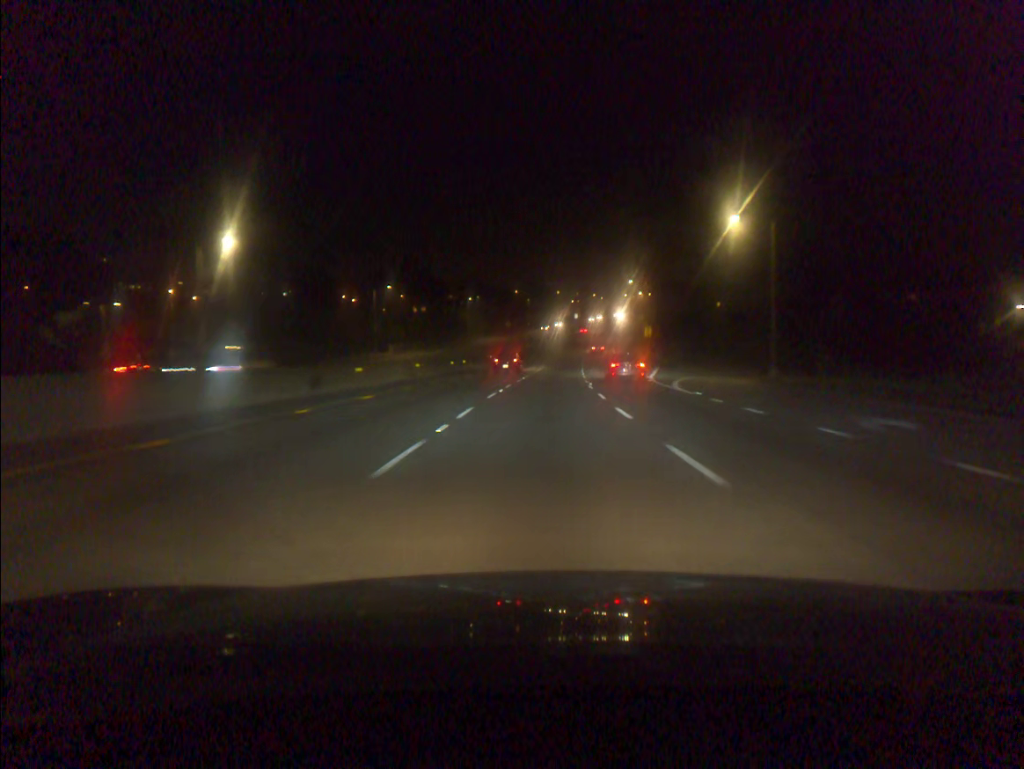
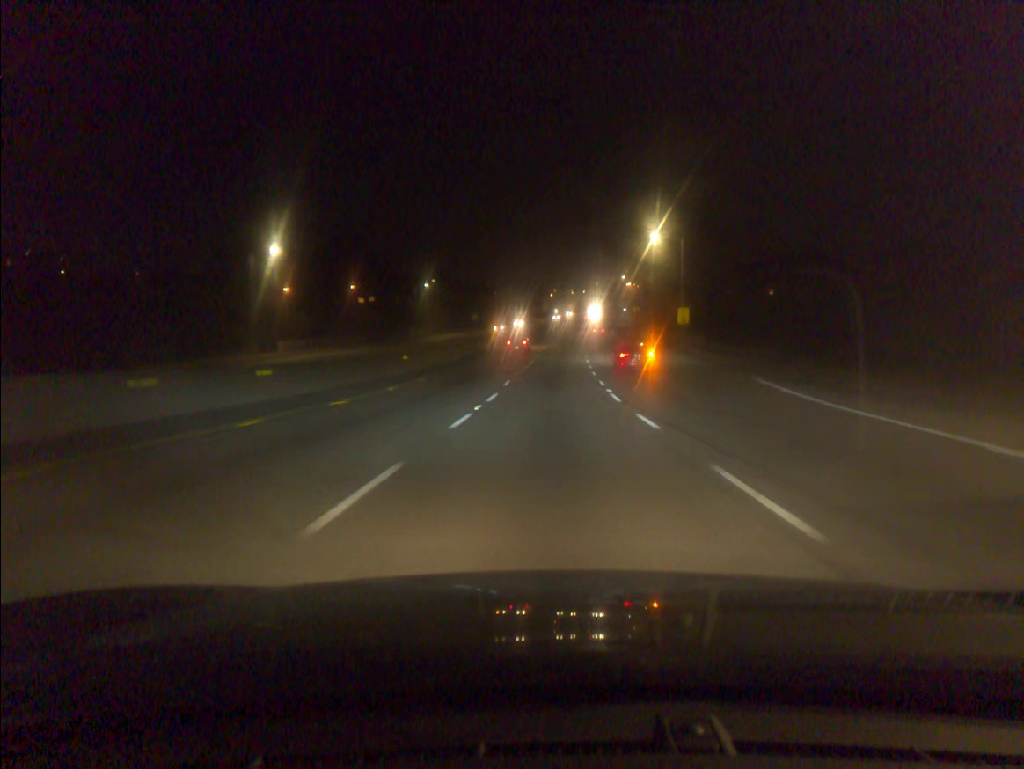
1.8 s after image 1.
(+0.5, +39.2) m; +2°
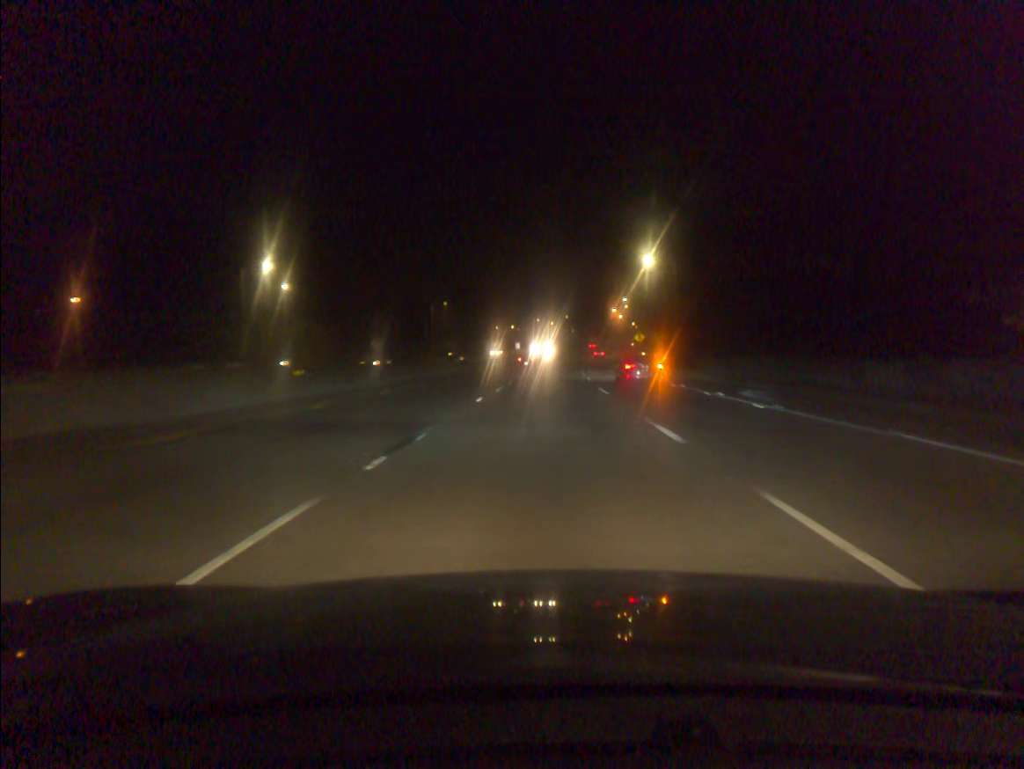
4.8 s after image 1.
(+2.0, +68.0) m; +3°
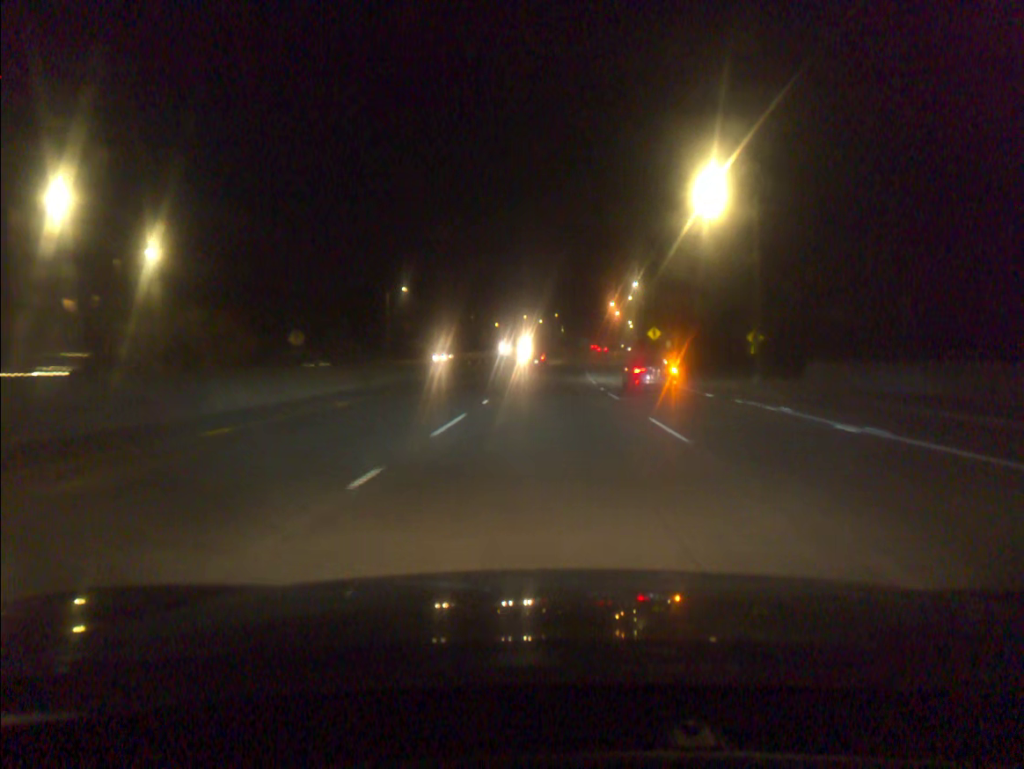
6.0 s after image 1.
(+0.2, +28.1) m; +1°
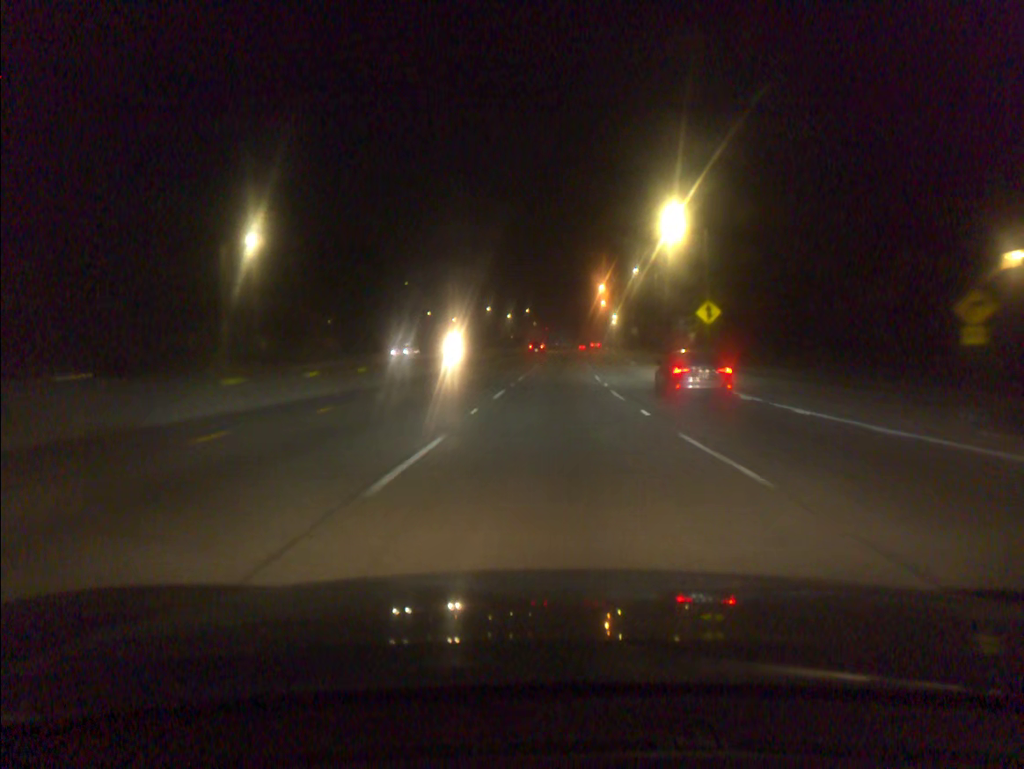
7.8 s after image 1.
(+0.8, +43.5) m; +2°
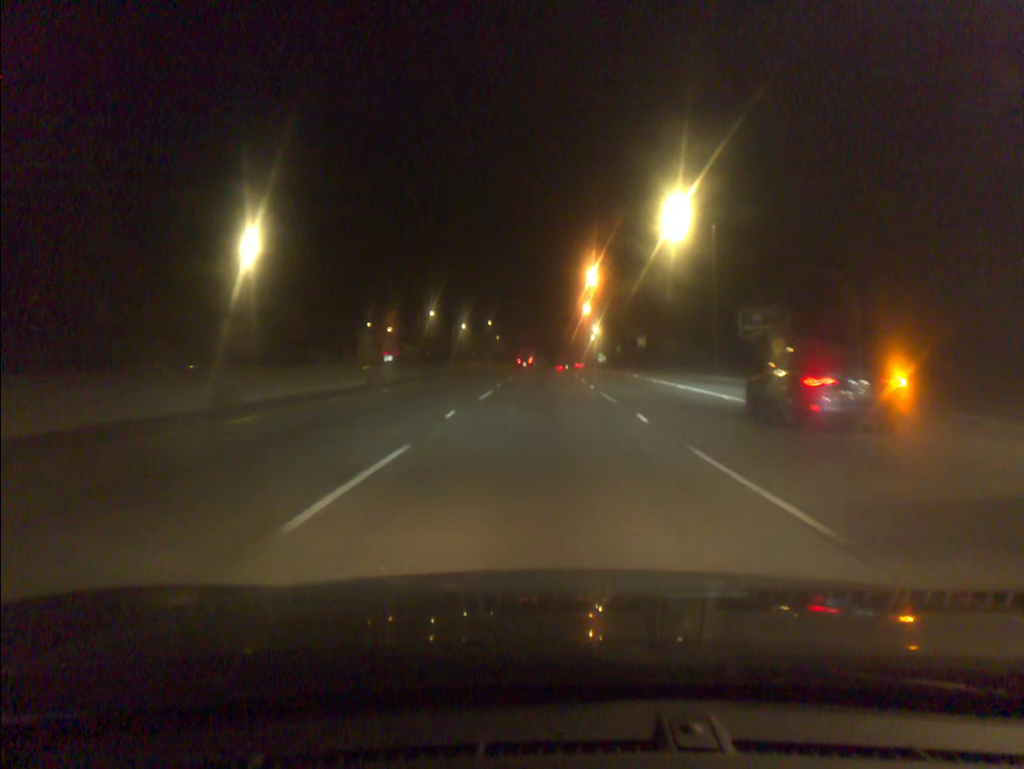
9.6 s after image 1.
(+0.9, +45.1) m; +2°
